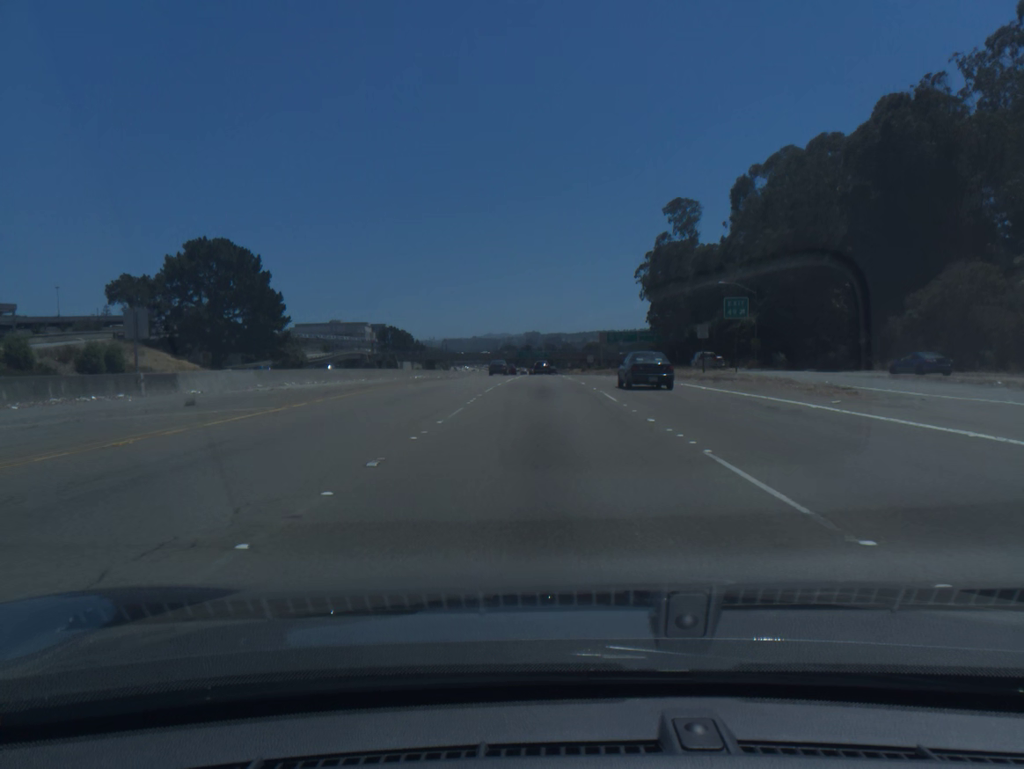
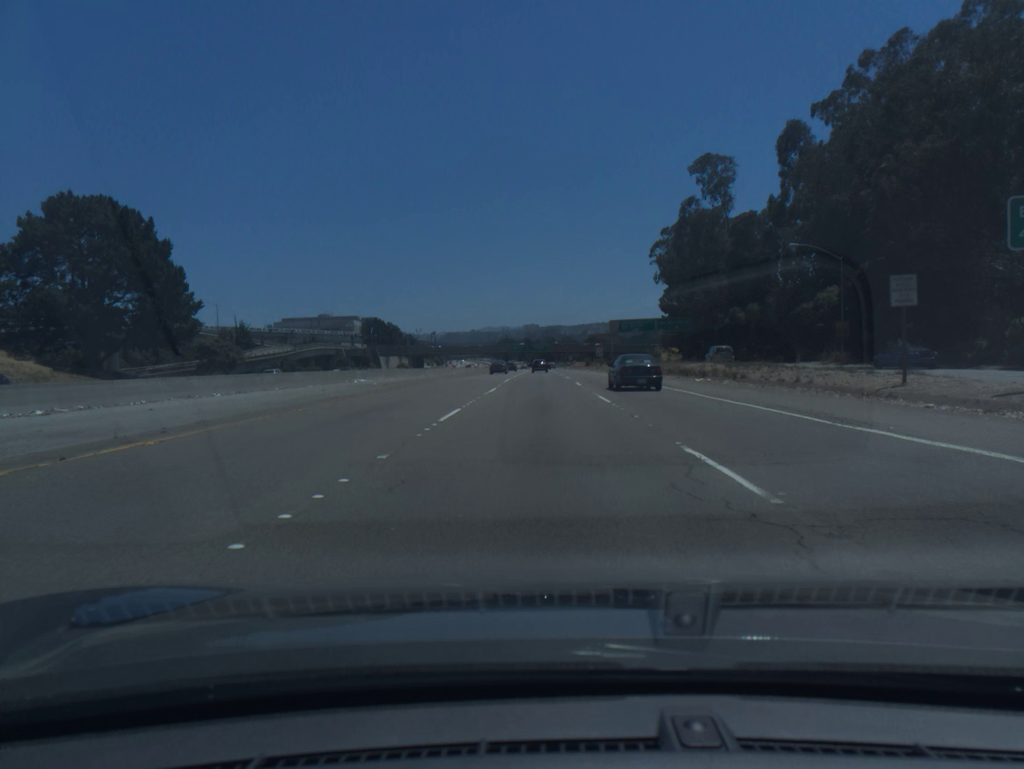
(+0.1, +28.3) m; 0°
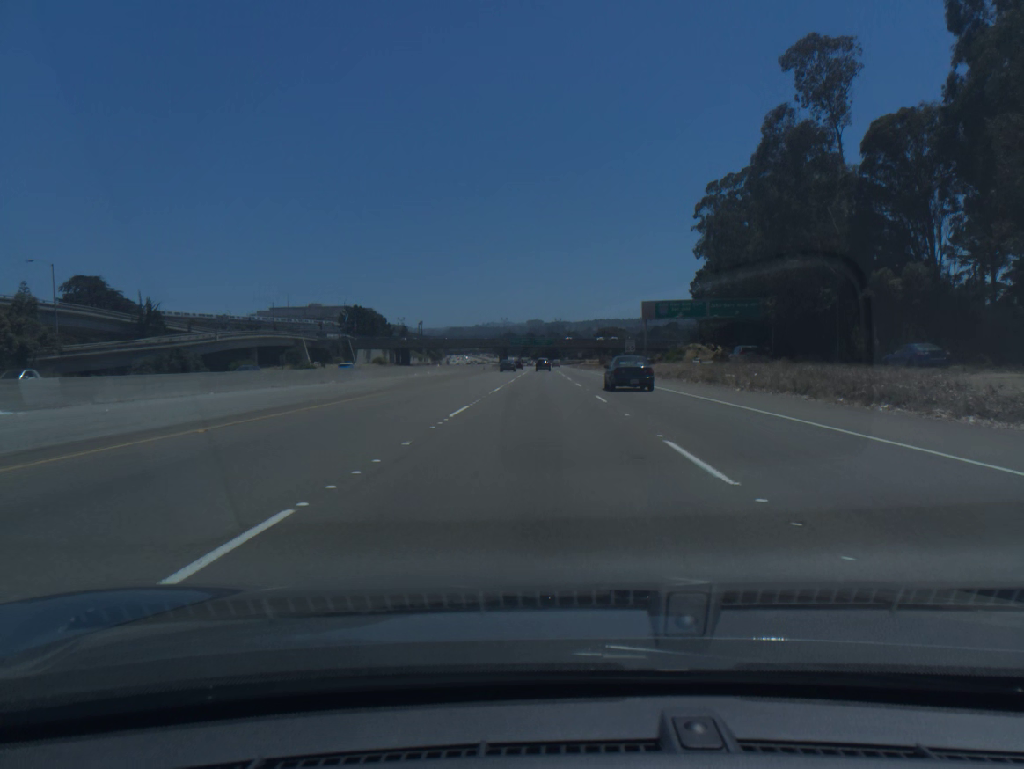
(-0.2, +42.7) m; -1°
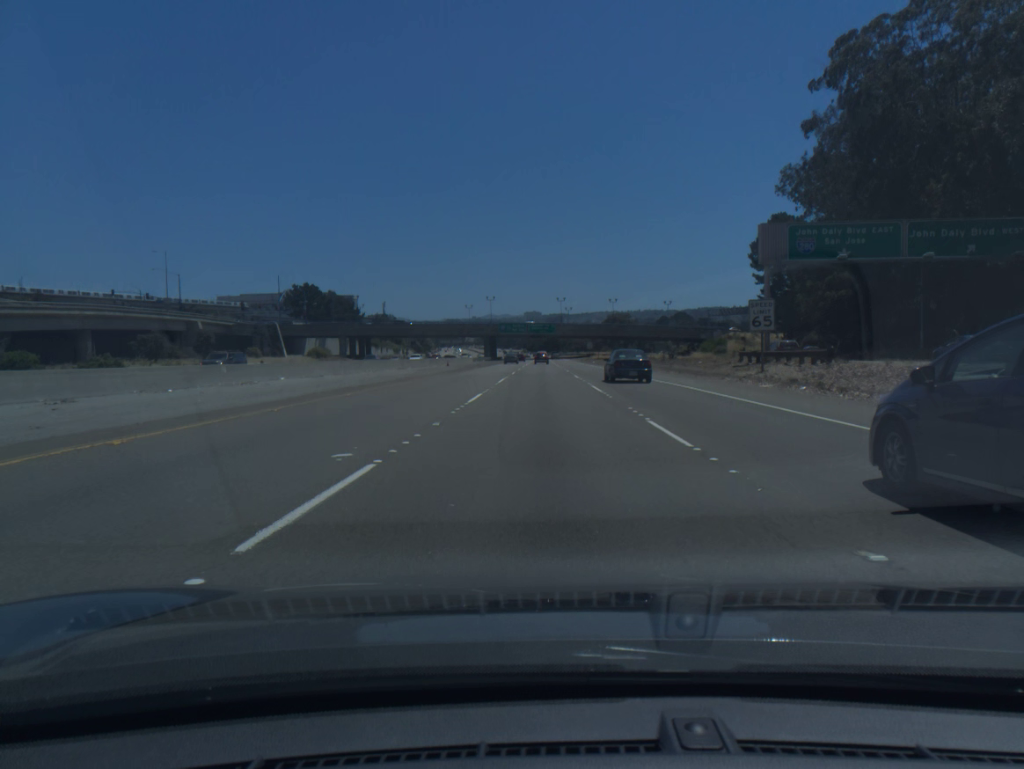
(0.0, +56.6) m; 0°
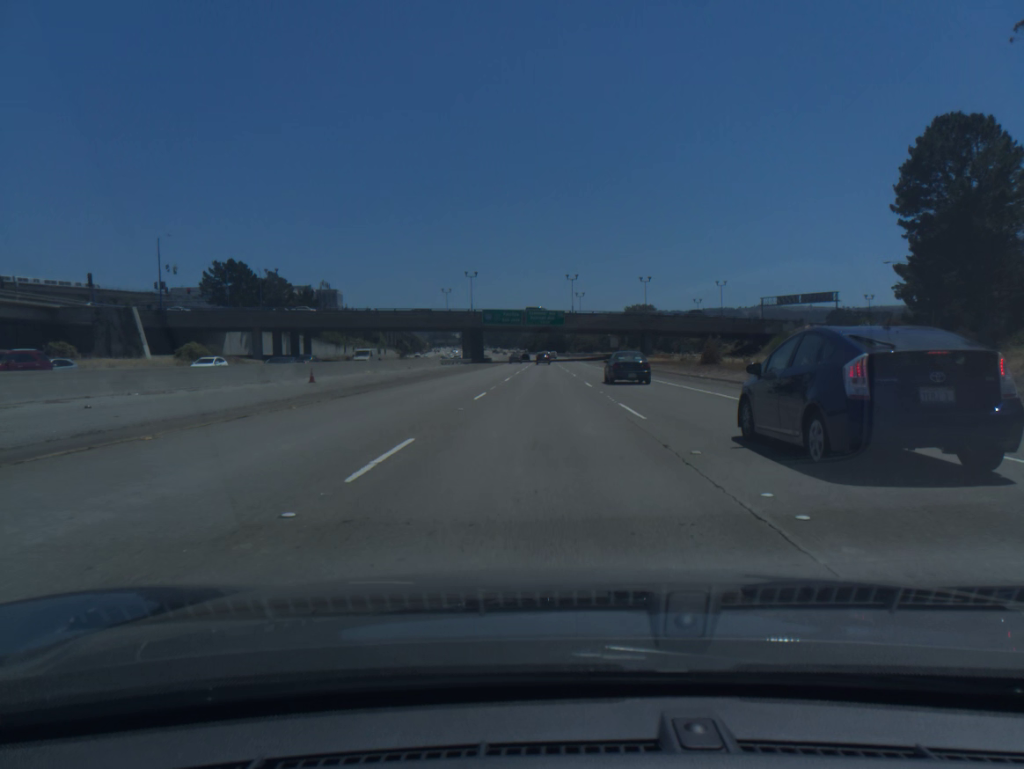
(-0.2, +56.4) m; 0°
